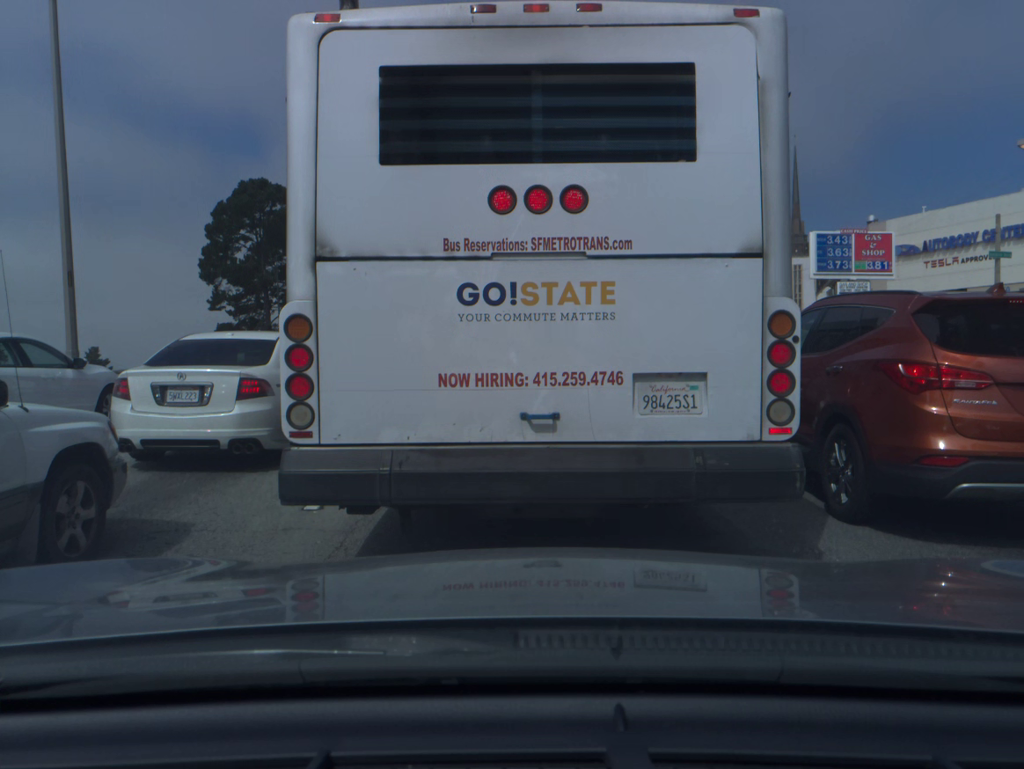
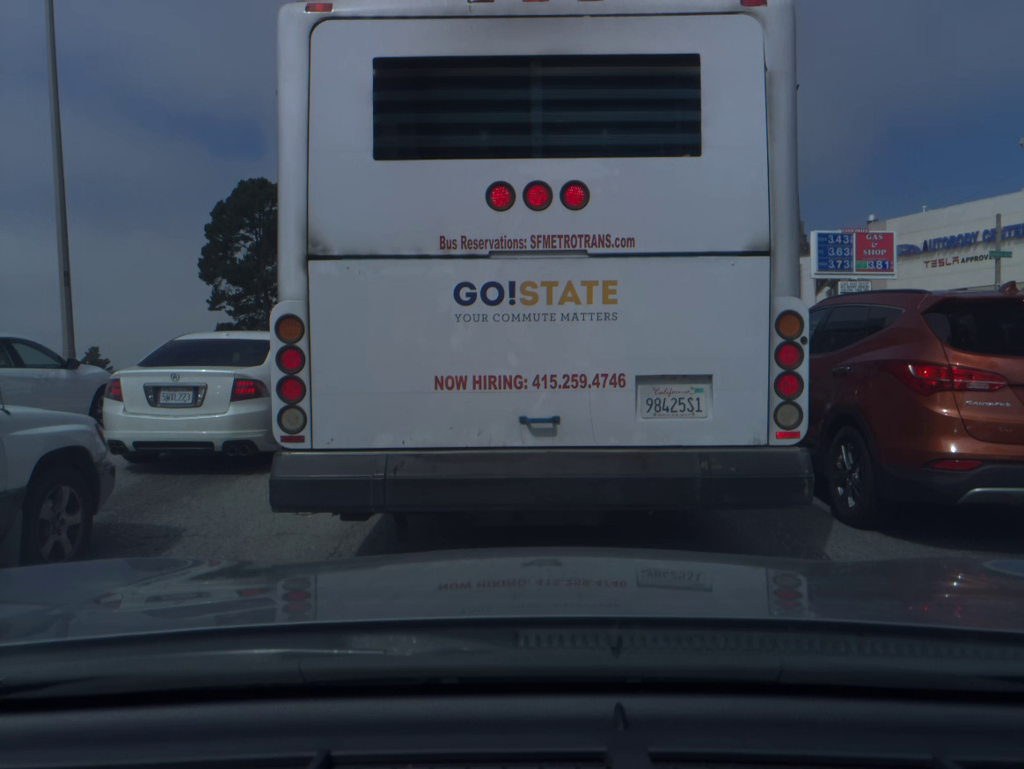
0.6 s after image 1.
(0.0, +0.2) m; 0°
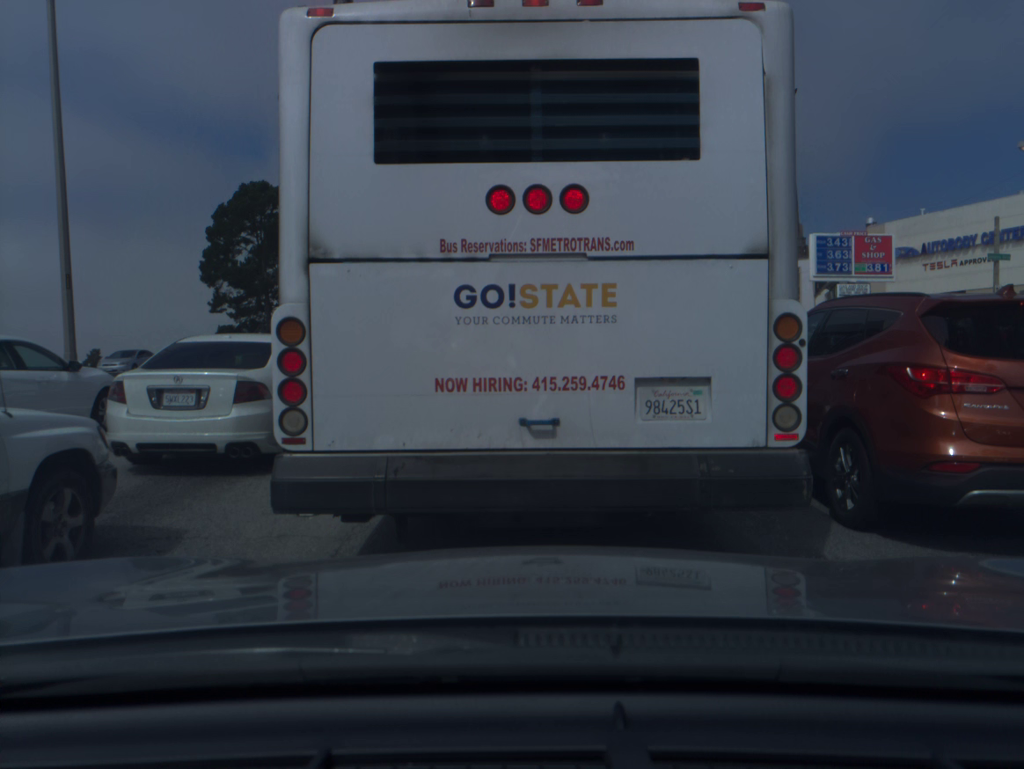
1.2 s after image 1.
(0.0, 0.0) m; 0°
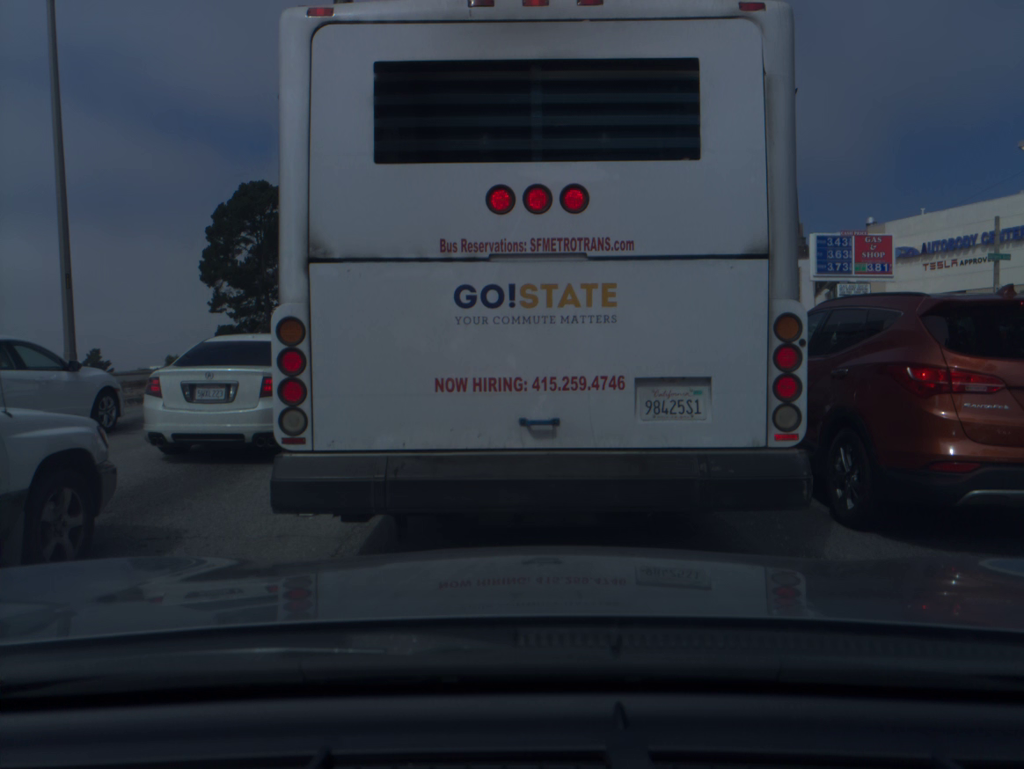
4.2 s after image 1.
(0.0, 0.0) m; 0°
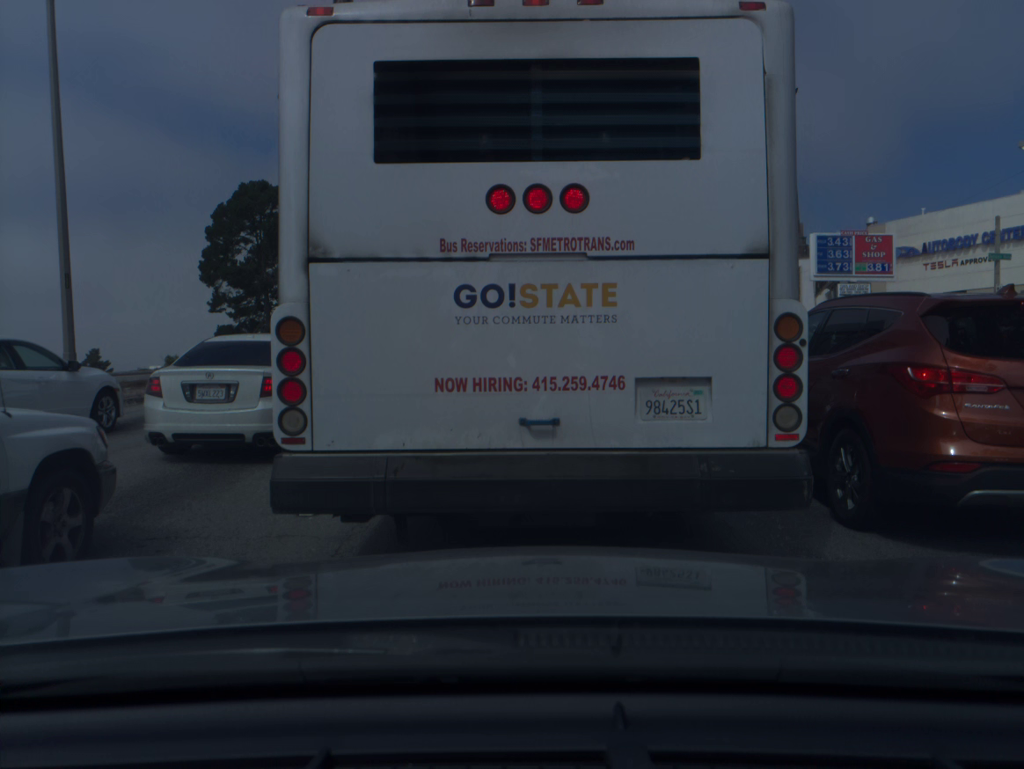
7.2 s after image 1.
(0.0, 0.0) m; 0°
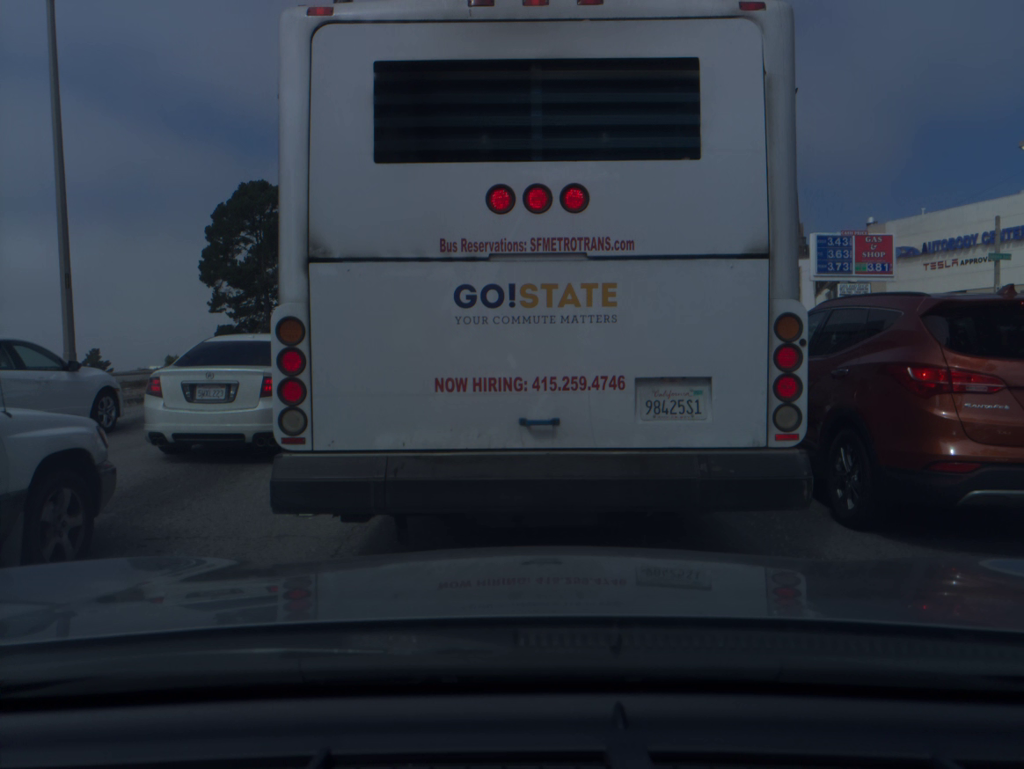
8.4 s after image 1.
(0.0, 0.0) m; 0°
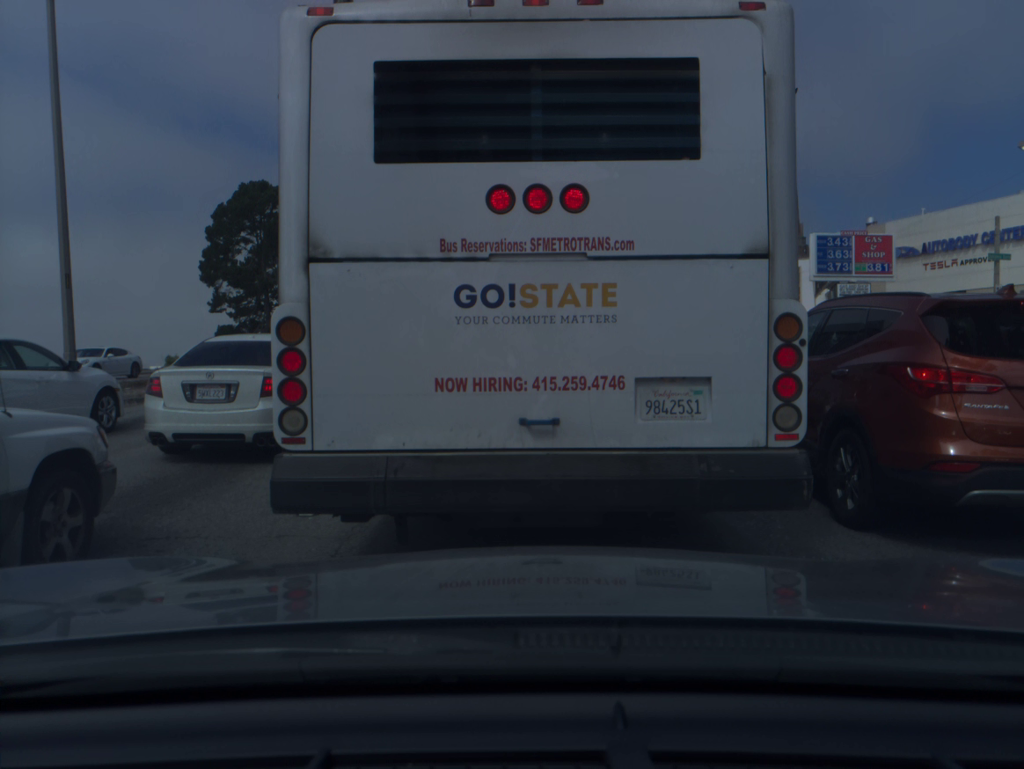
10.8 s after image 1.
(0.0, 0.0) m; 0°
